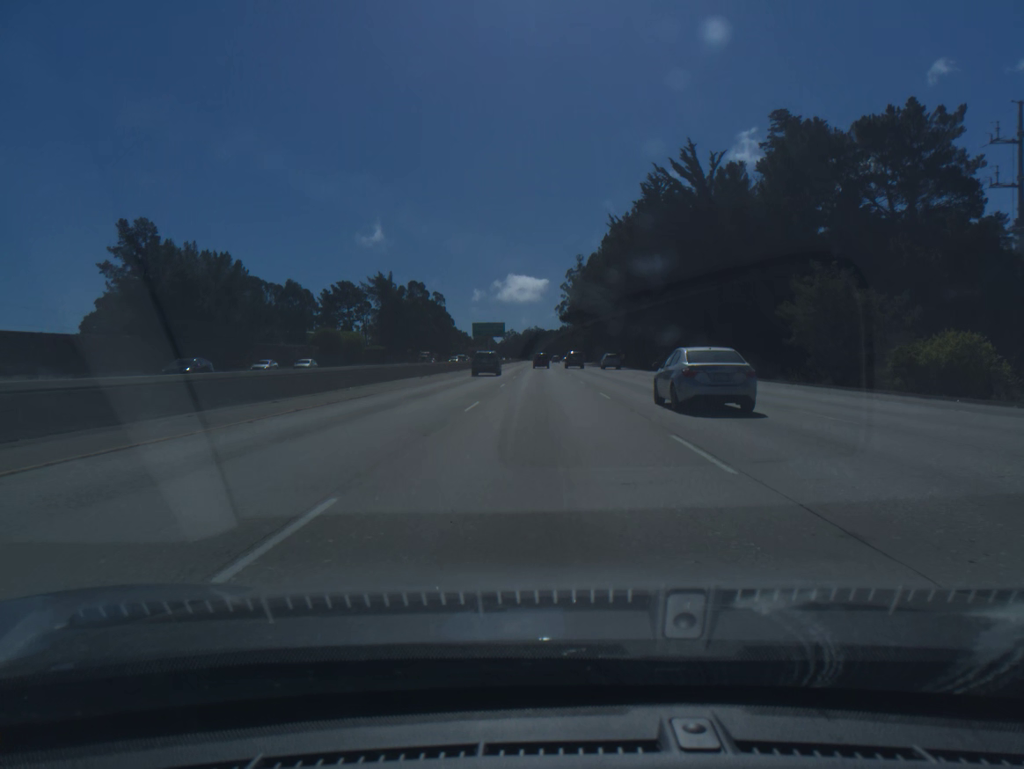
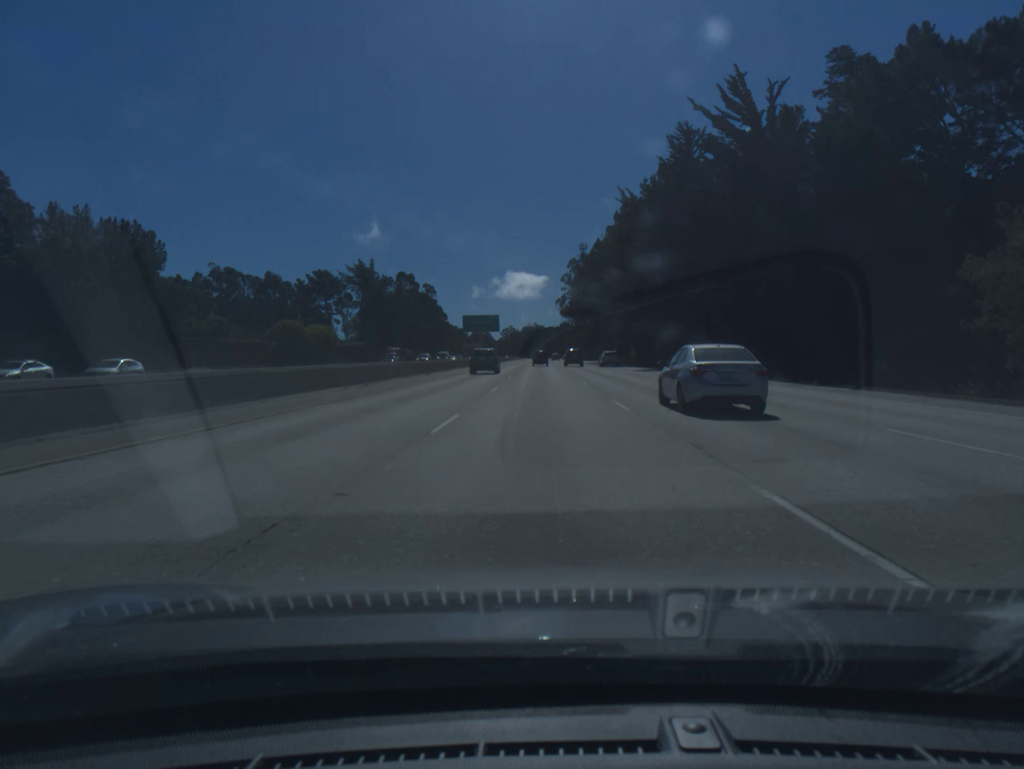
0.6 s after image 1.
(0.0, +19.6) m; 0°
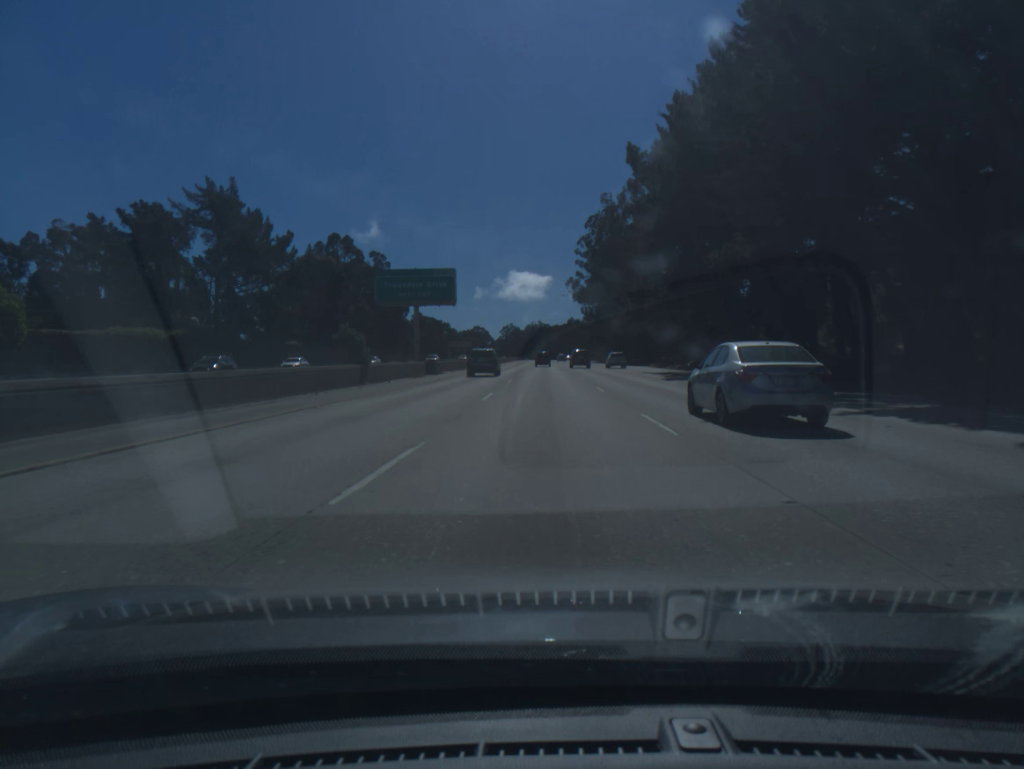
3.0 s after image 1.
(-0.2, +78.4) m; 0°
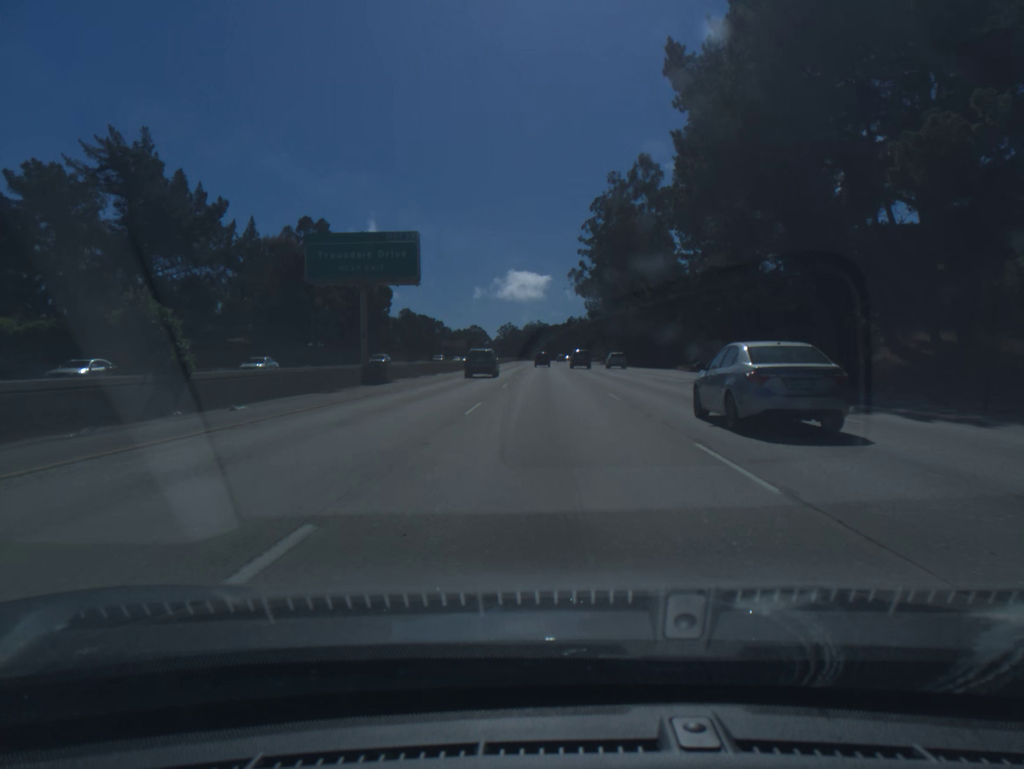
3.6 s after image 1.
(0.0, +19.6) m; 0°
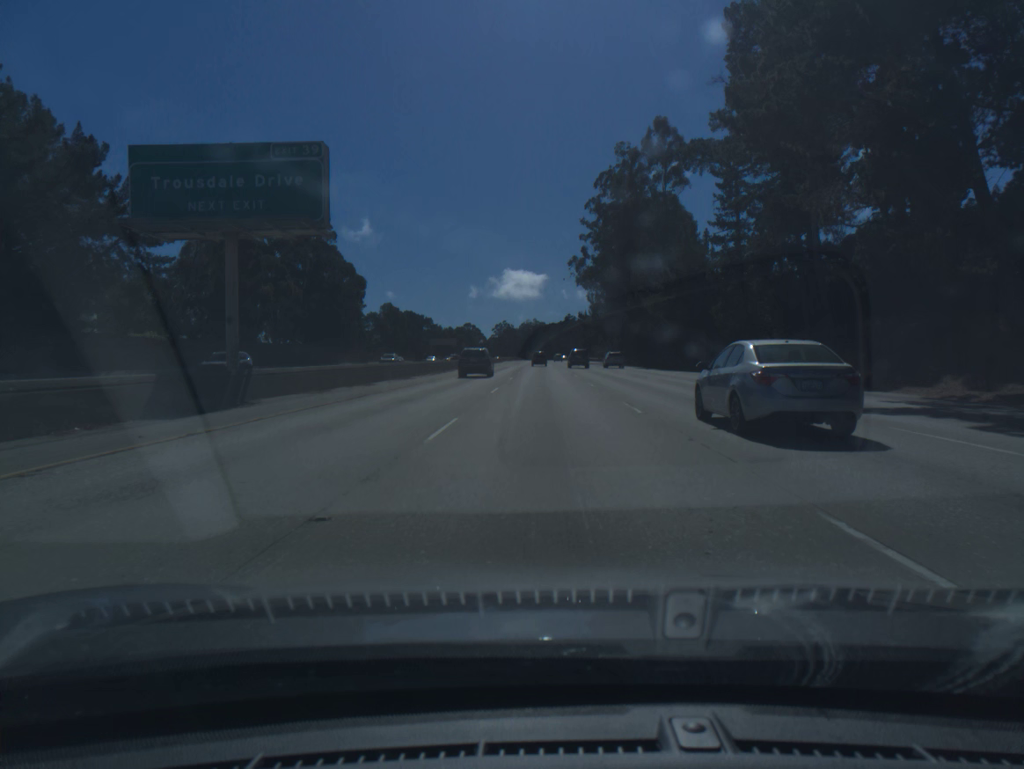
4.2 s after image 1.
(0.0, +19.6) m; 0°
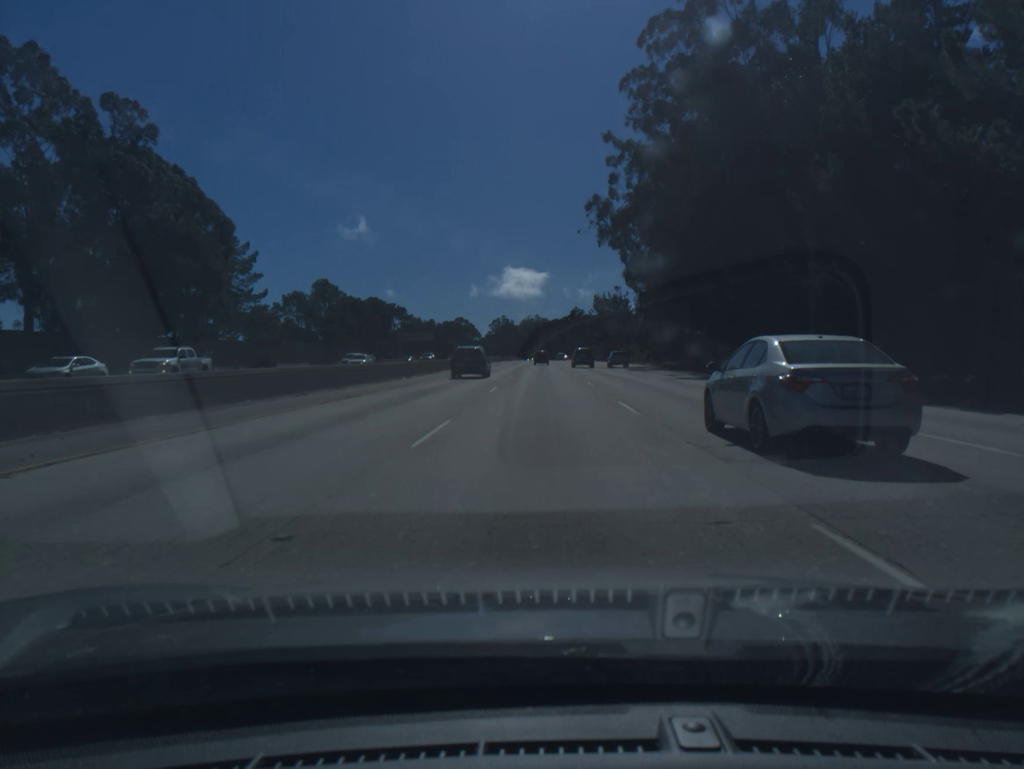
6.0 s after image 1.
(+0.1, +58.8) m; 0°
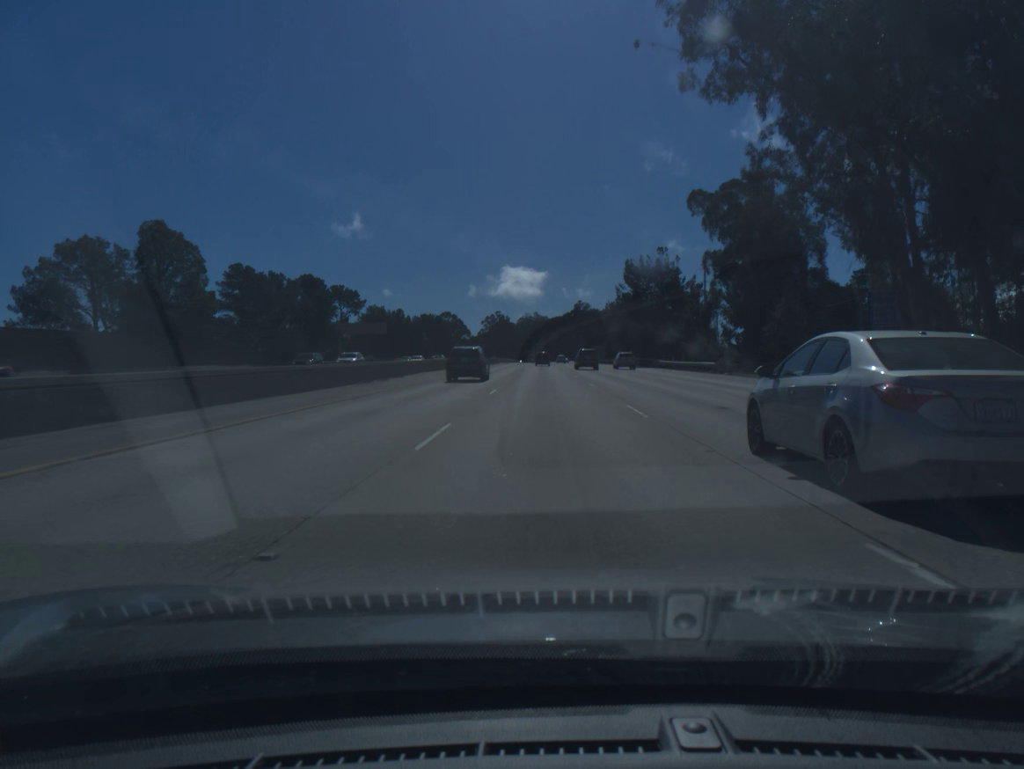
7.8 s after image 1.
(0.0, +58.8) m; 0°
